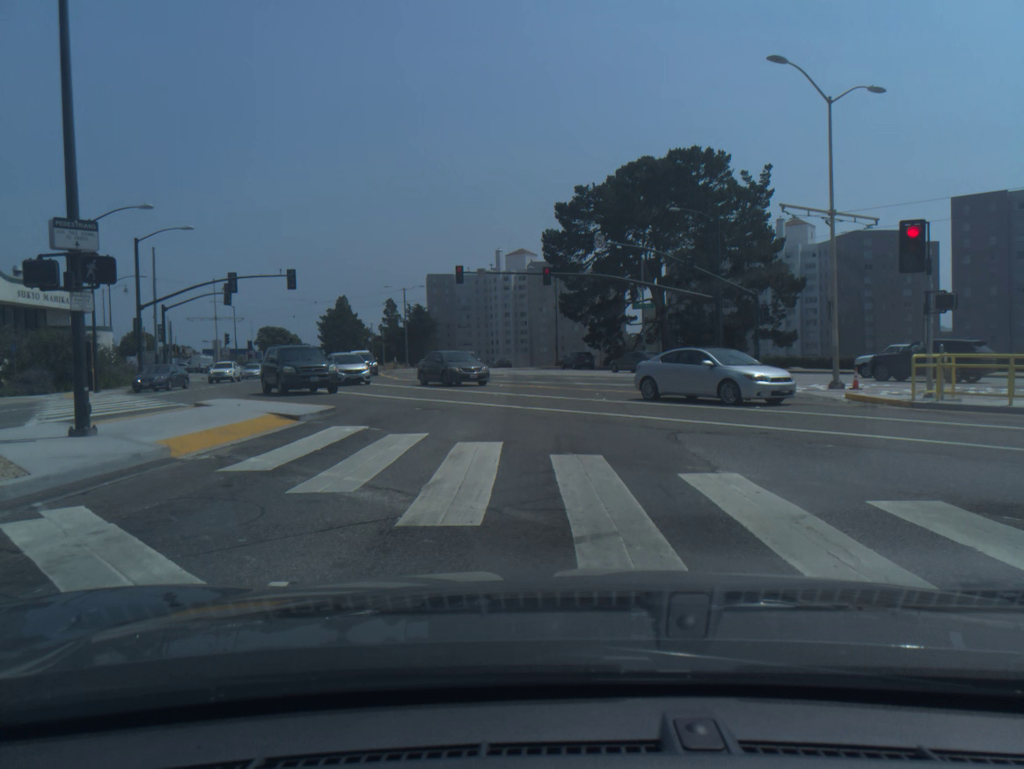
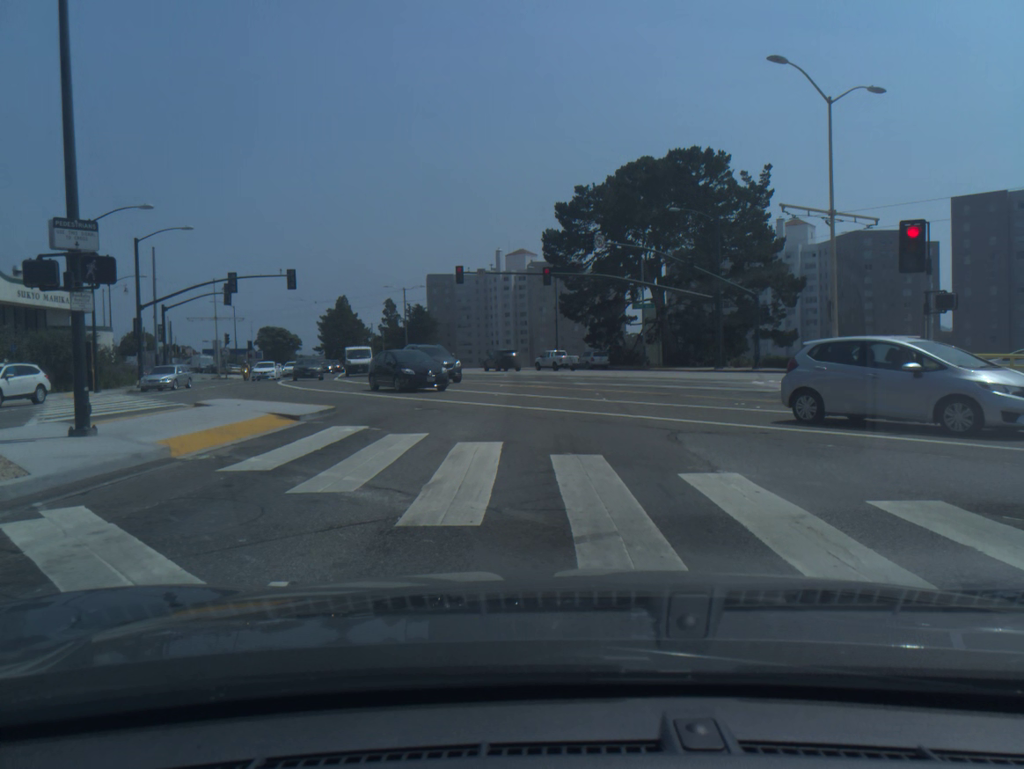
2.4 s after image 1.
(0.0, 0.0) m; 0°
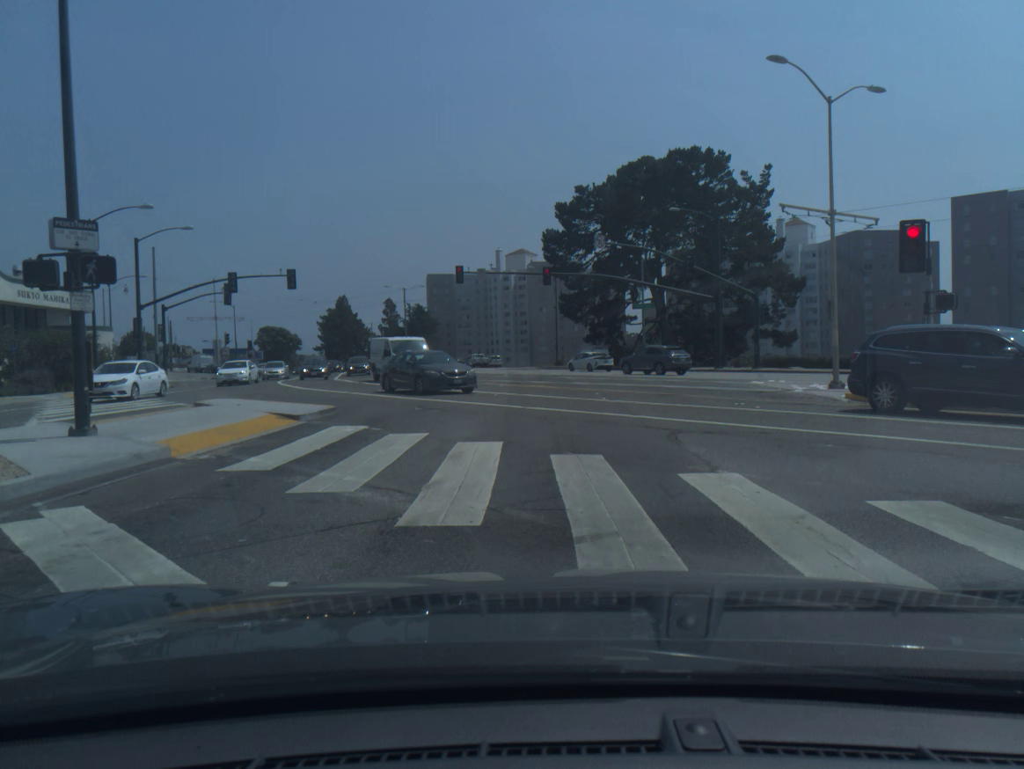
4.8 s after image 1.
(0.0, 0.0) m; 0°
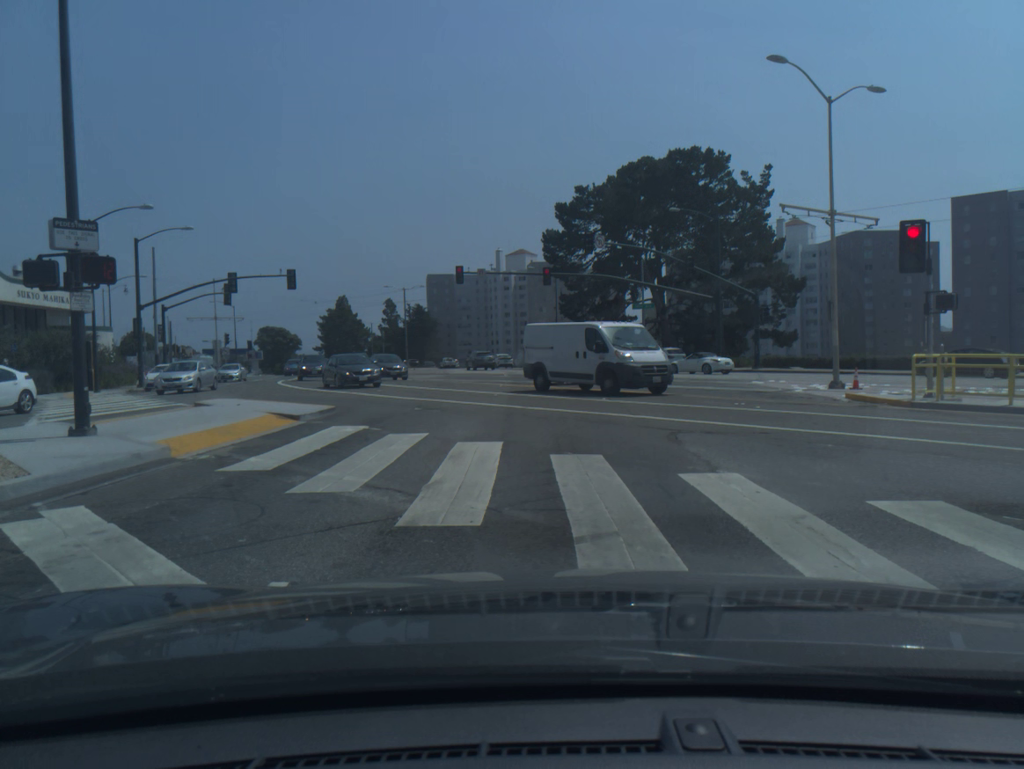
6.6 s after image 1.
(0.0, 0.0) m; 0°
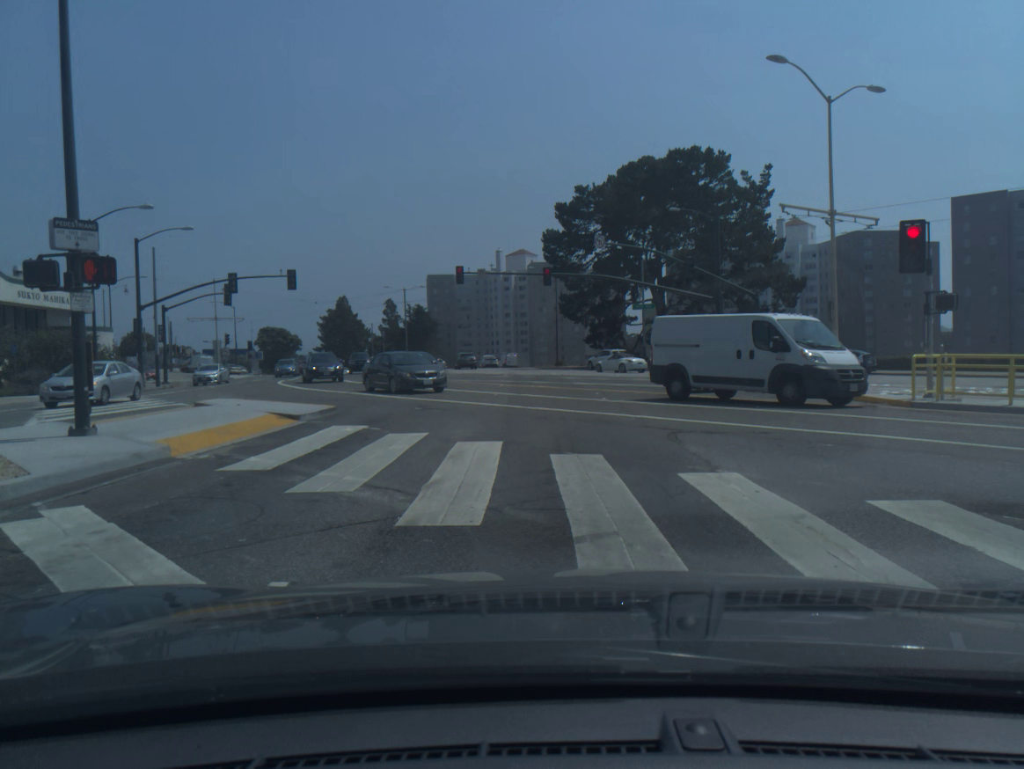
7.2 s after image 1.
(0.0, 0.0) m; 0°
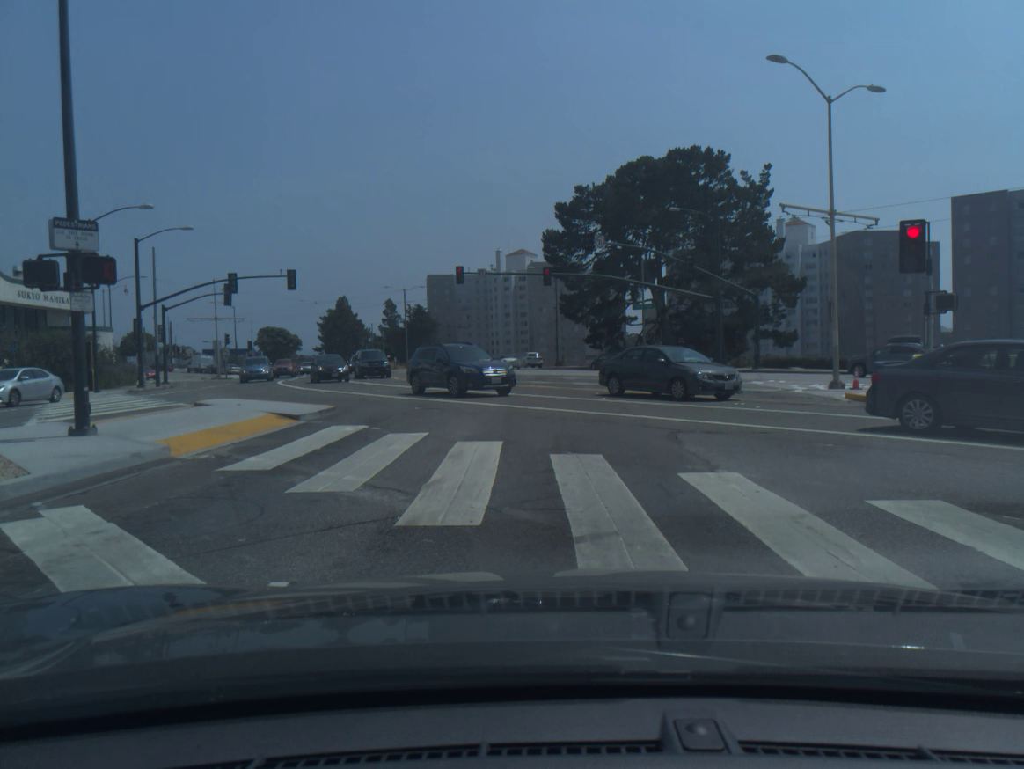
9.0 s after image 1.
(0.0, 0.0) m; 0°
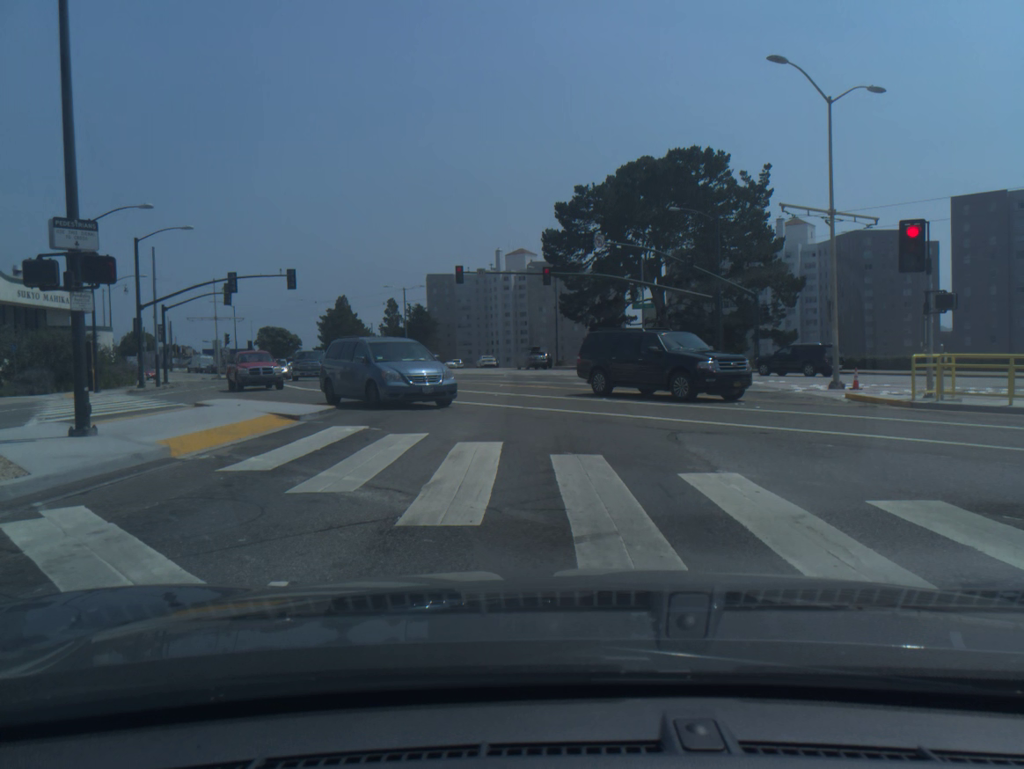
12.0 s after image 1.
(0.0, 0.0) m; 0°
